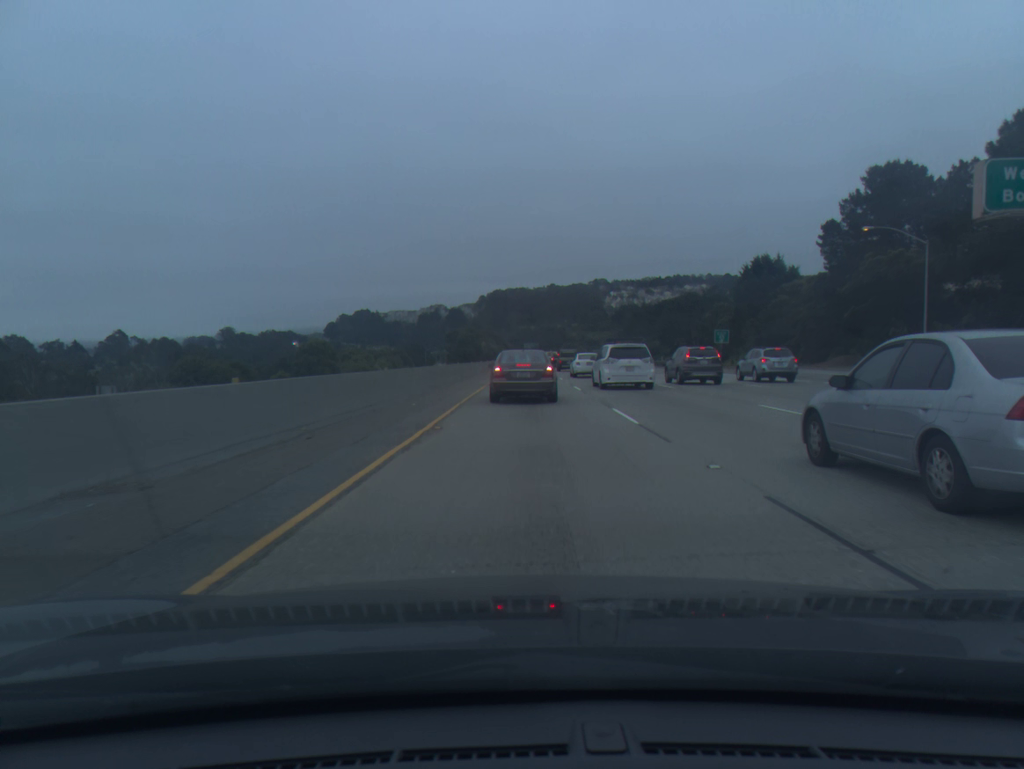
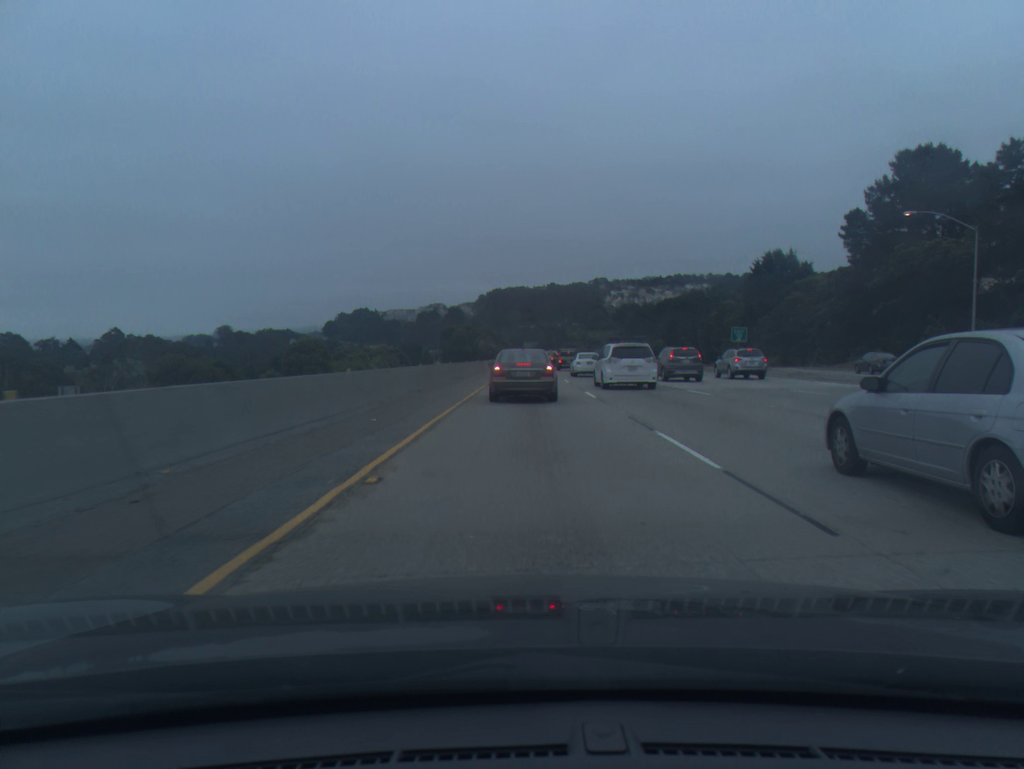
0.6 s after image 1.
(0.0, +5.9) m; 0°
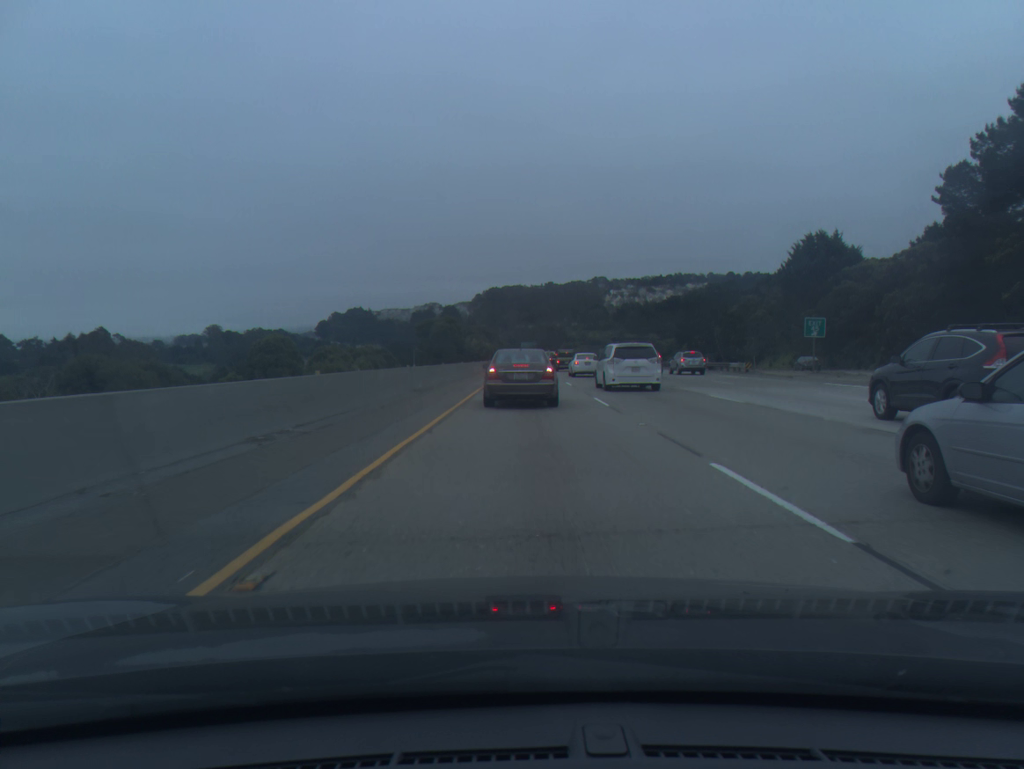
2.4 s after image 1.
(0.0, +18.0) m; 0°
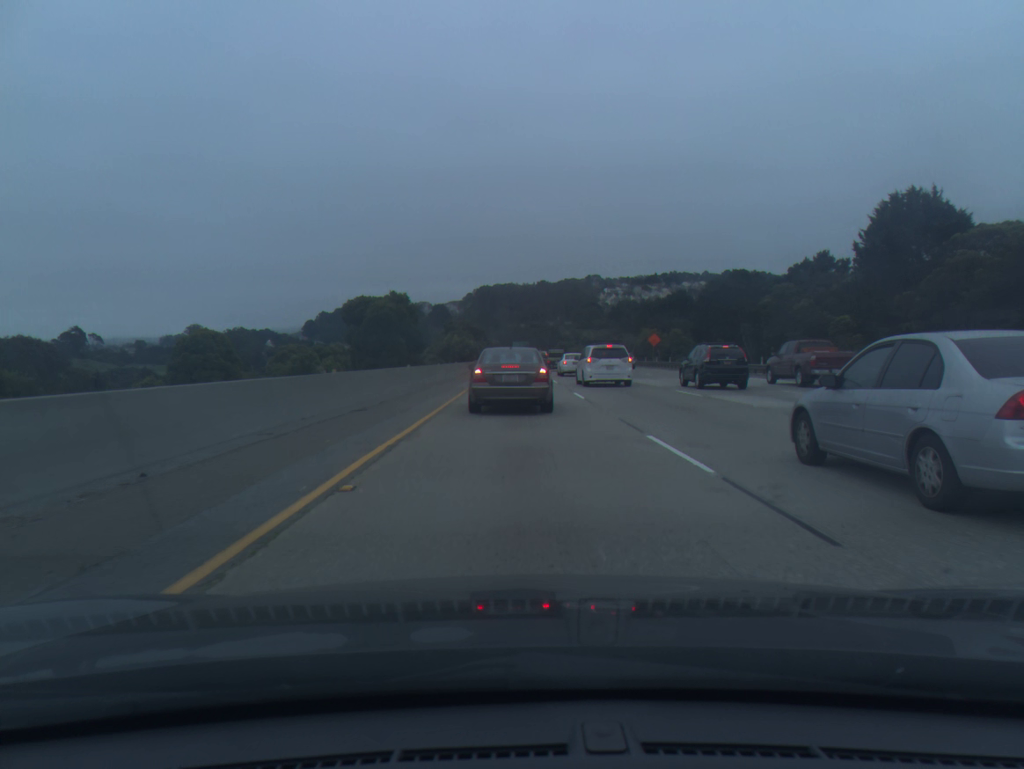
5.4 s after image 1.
(+0.2, +26.4) m; +1°
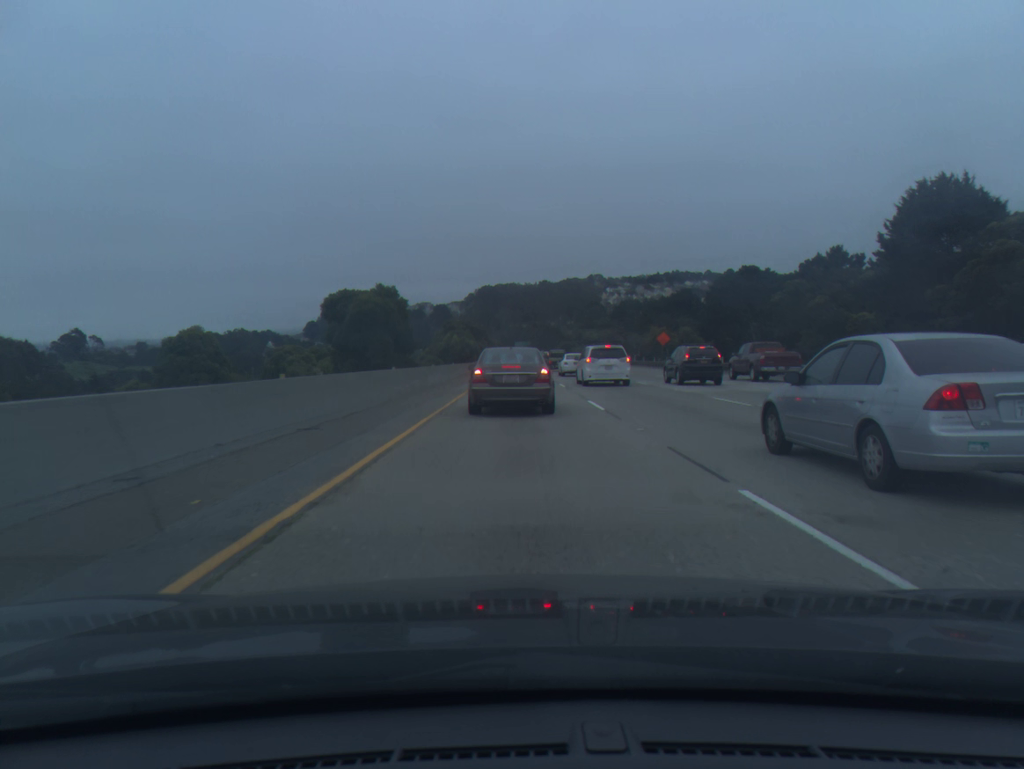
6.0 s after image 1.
(0.0, +4.9) m; 0°
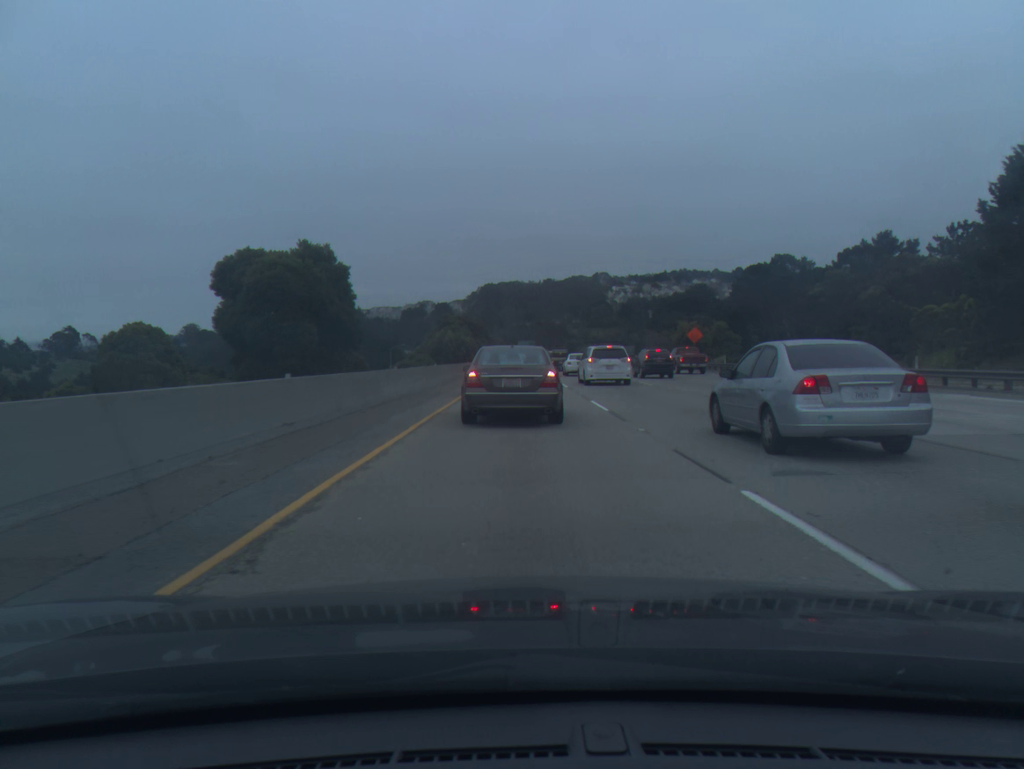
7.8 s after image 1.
(0.0, +14.7) m; 0°
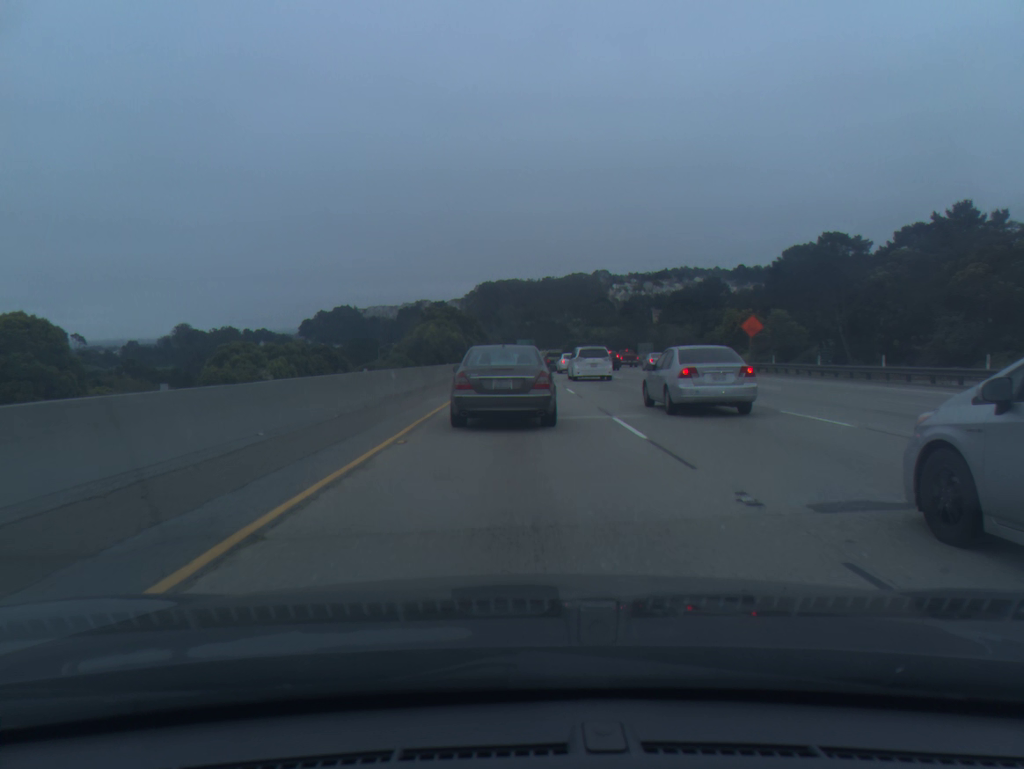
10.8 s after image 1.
(0.0, +20.6) m; 0°
